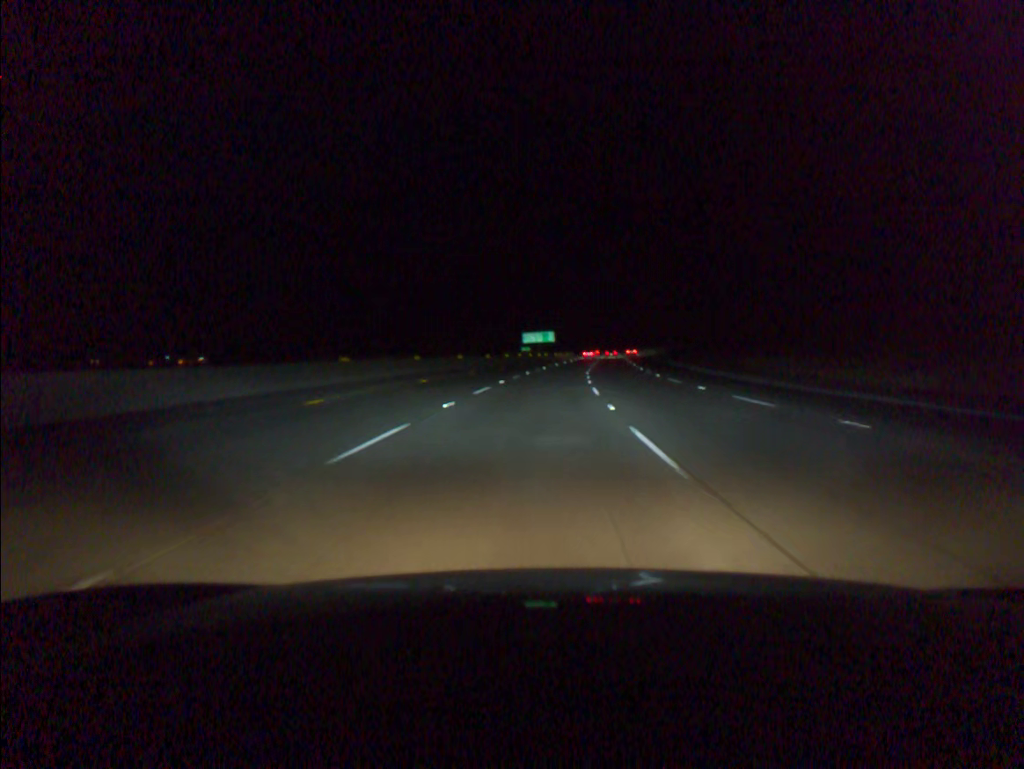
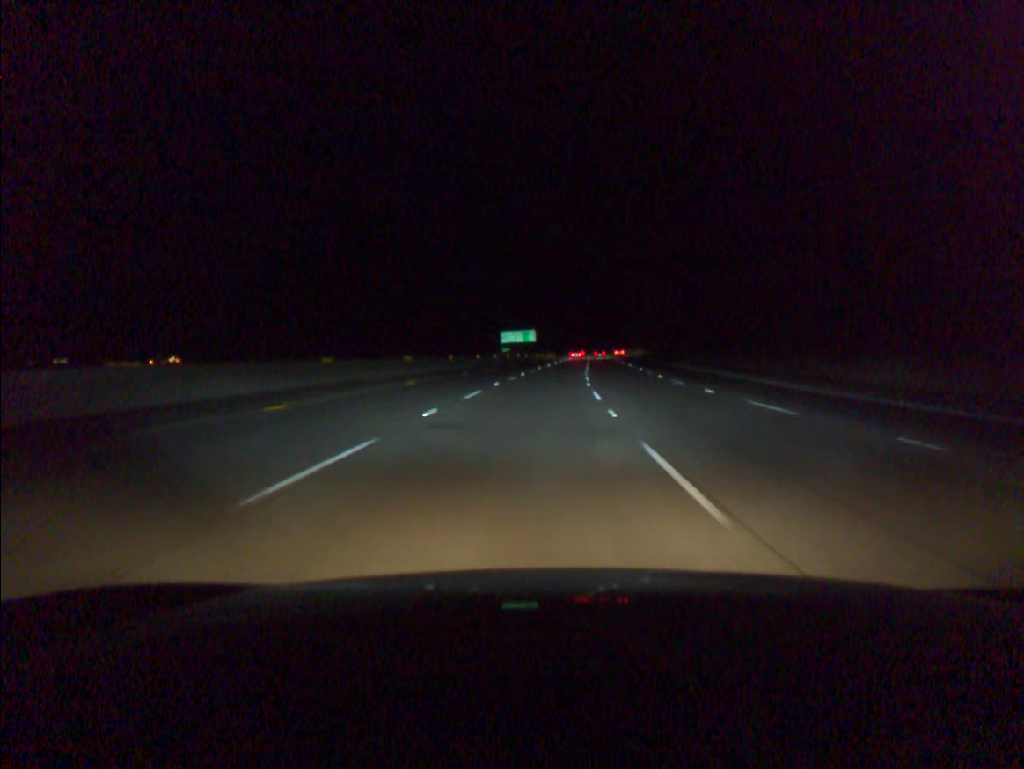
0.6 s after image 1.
(+0.2, +16.7) m; +1°
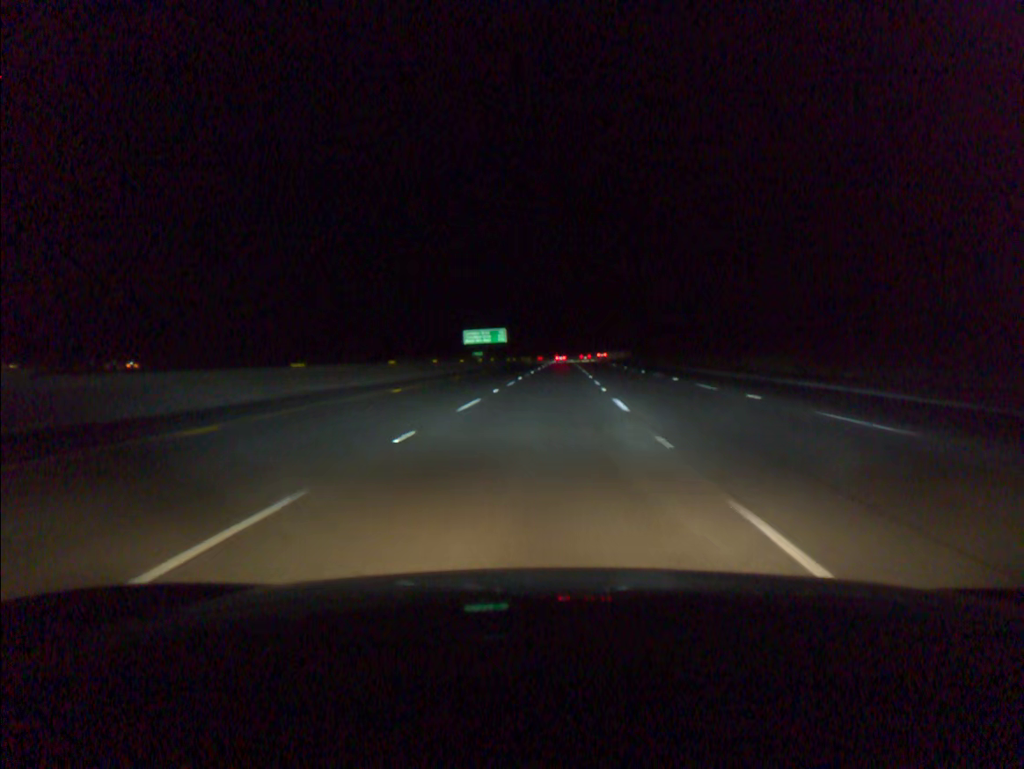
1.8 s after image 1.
(+0.6, +33.4) m; +2°
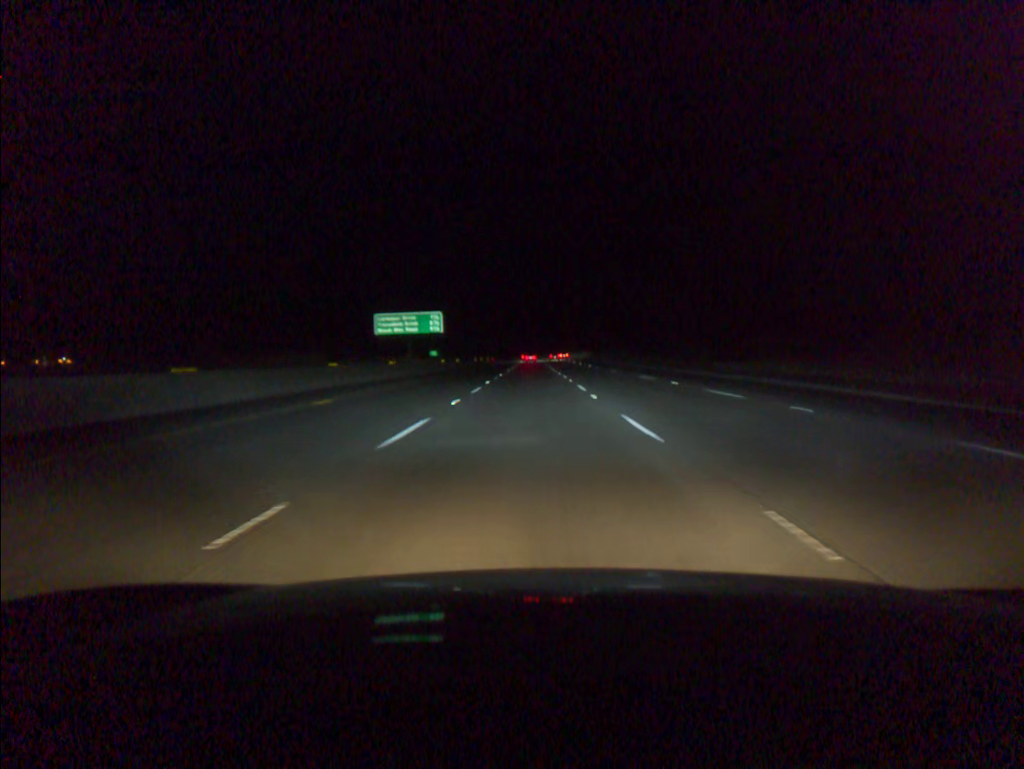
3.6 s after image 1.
(+1.2, +49.9) m; +2°
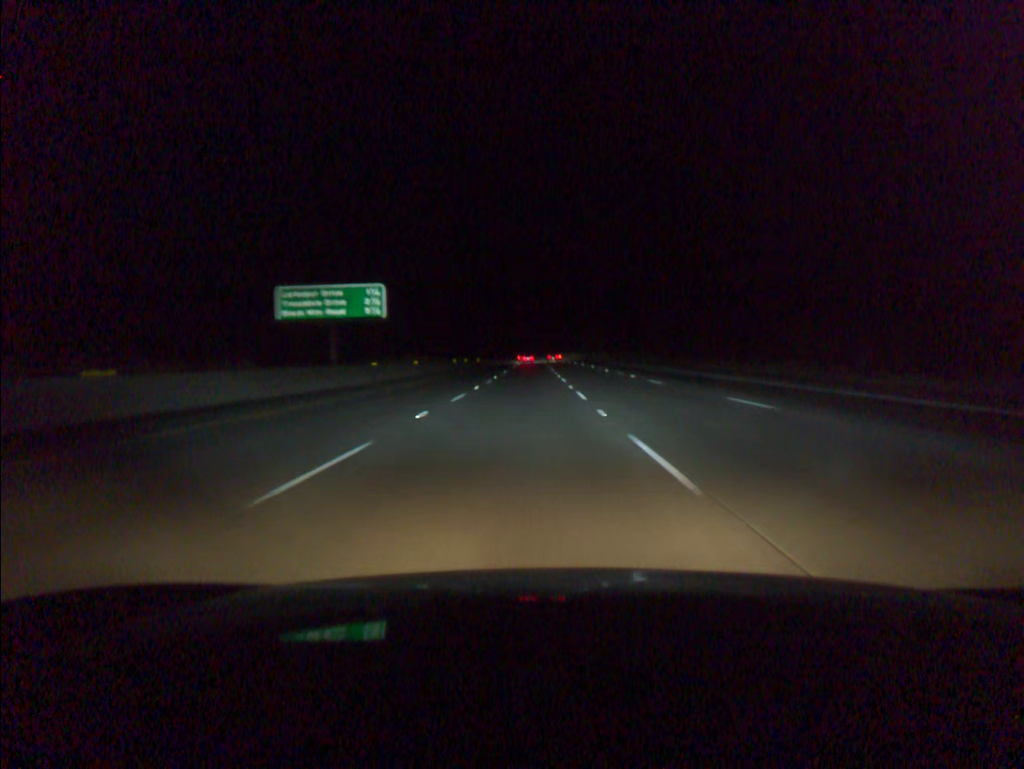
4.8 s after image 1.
(0.0, +33.0) m; 0°
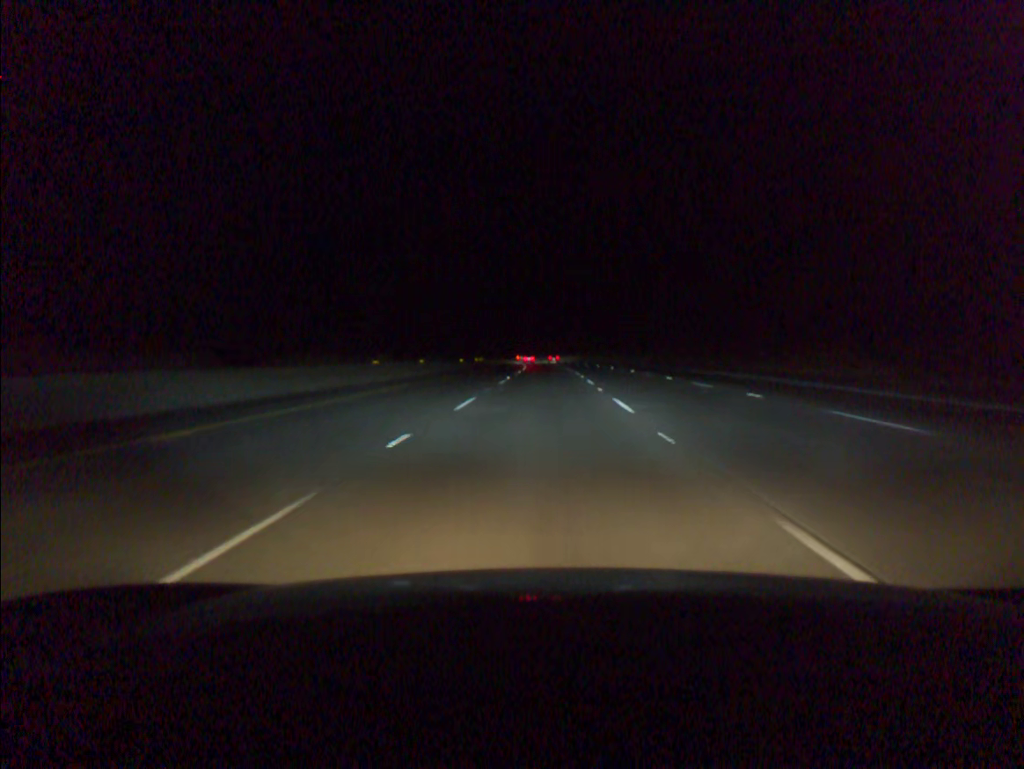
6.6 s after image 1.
(-0.6, +49.1) m; -1°
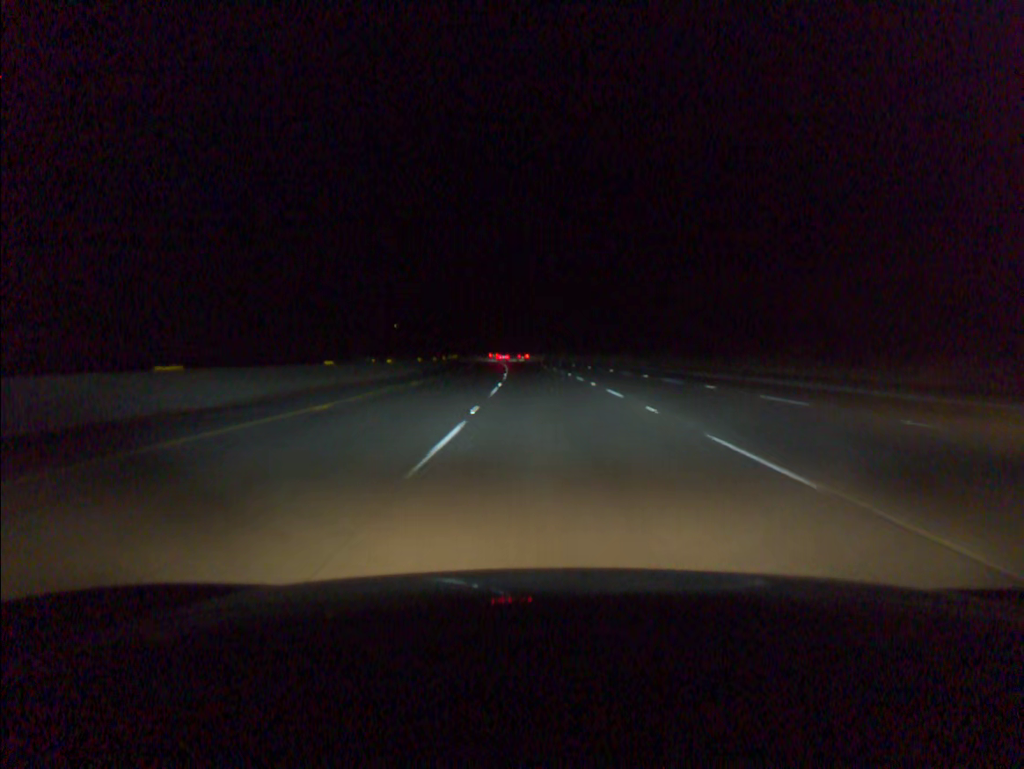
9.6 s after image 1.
(-0.2, +81.9) m; -1°
